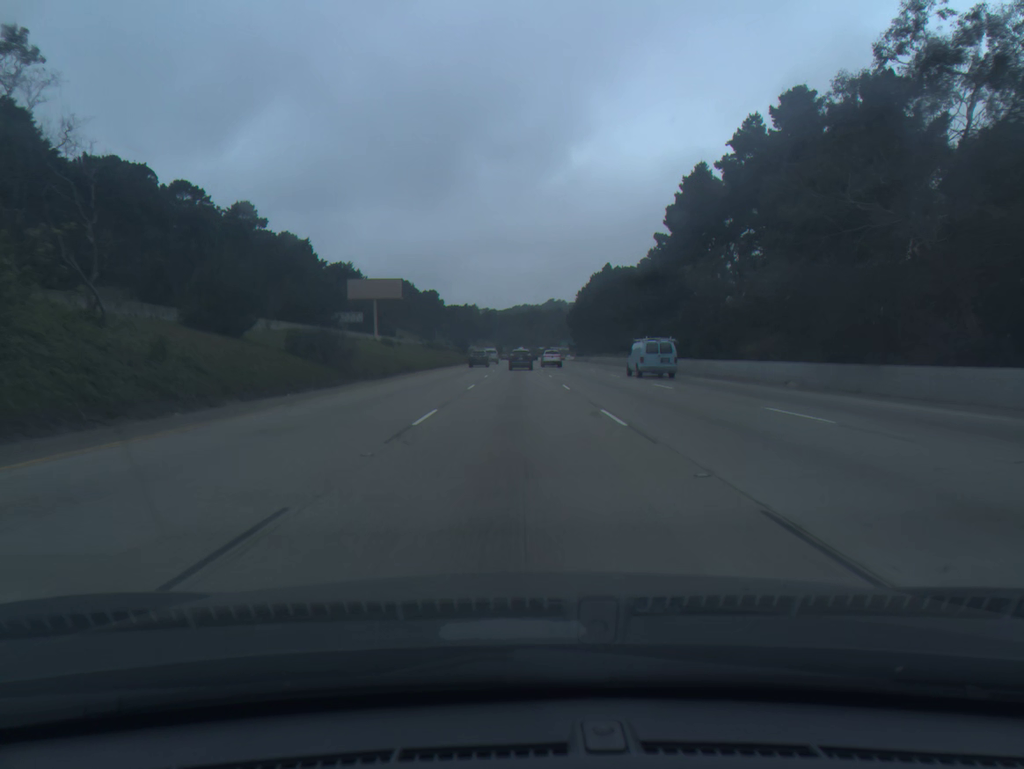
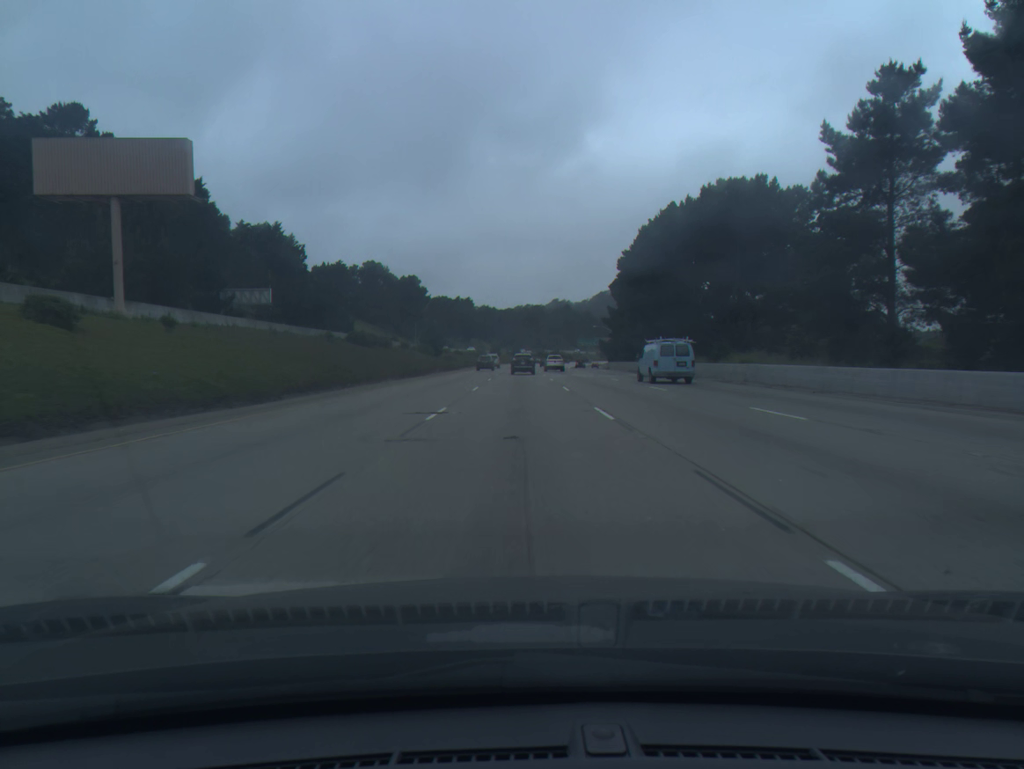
(-0.2, +71.1) m; 0°
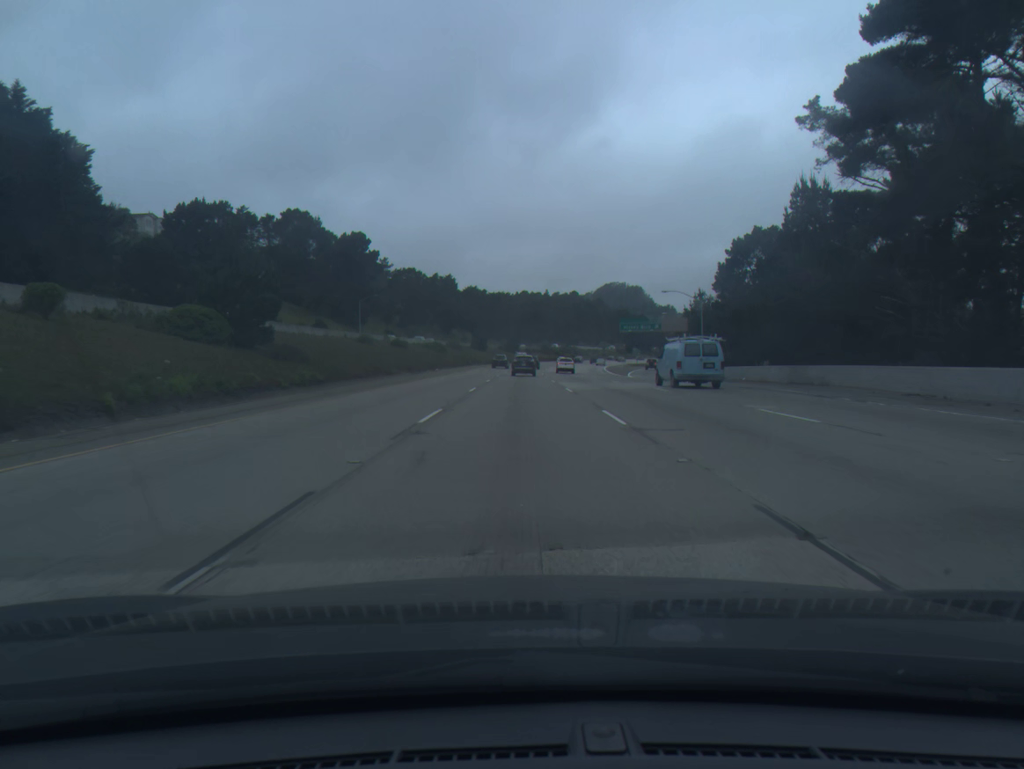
(-0.1, +88.6) m; 0°
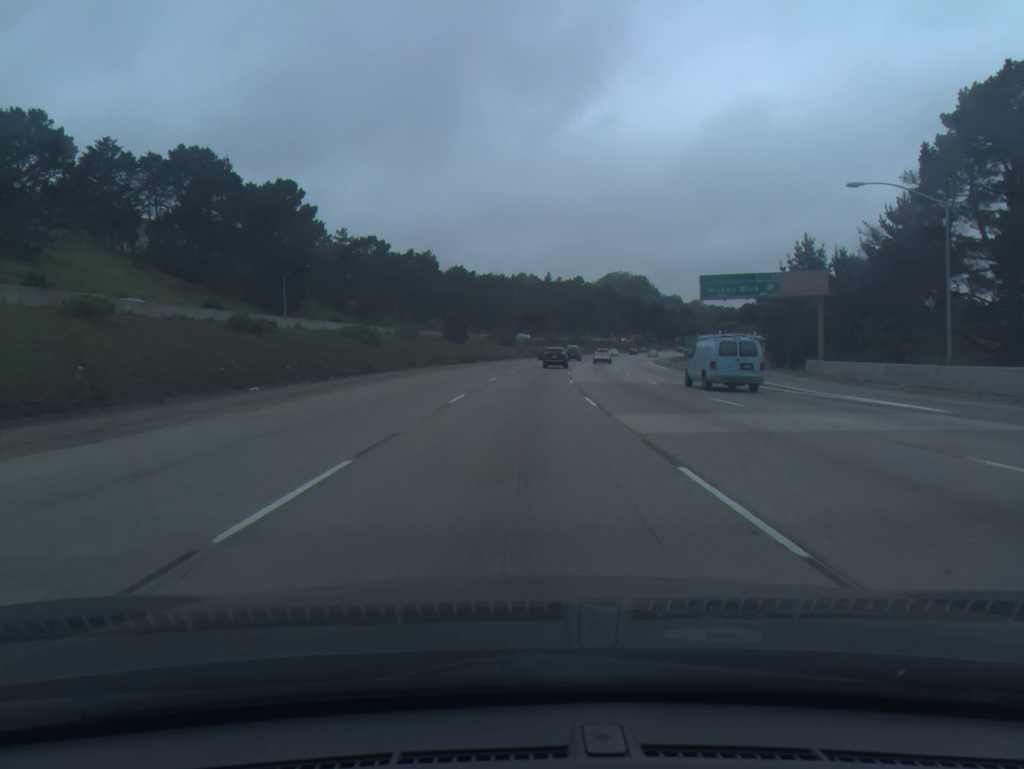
(+0.2, +53.2) m; 0°
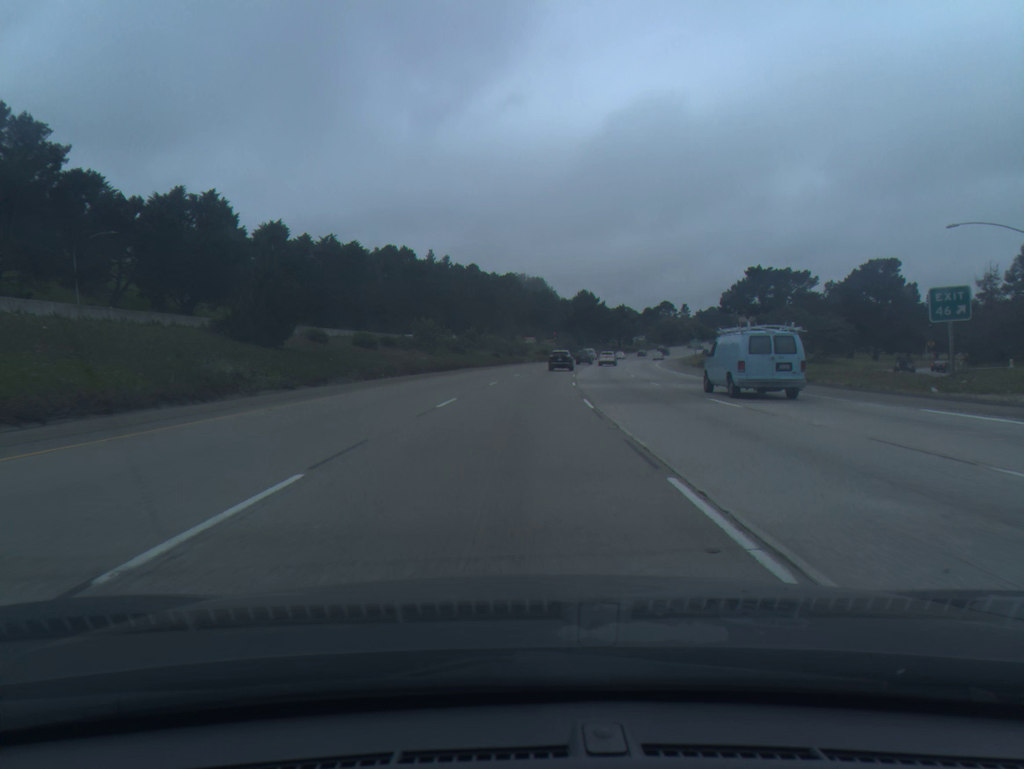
(+5.2, +88.1) m; +8°
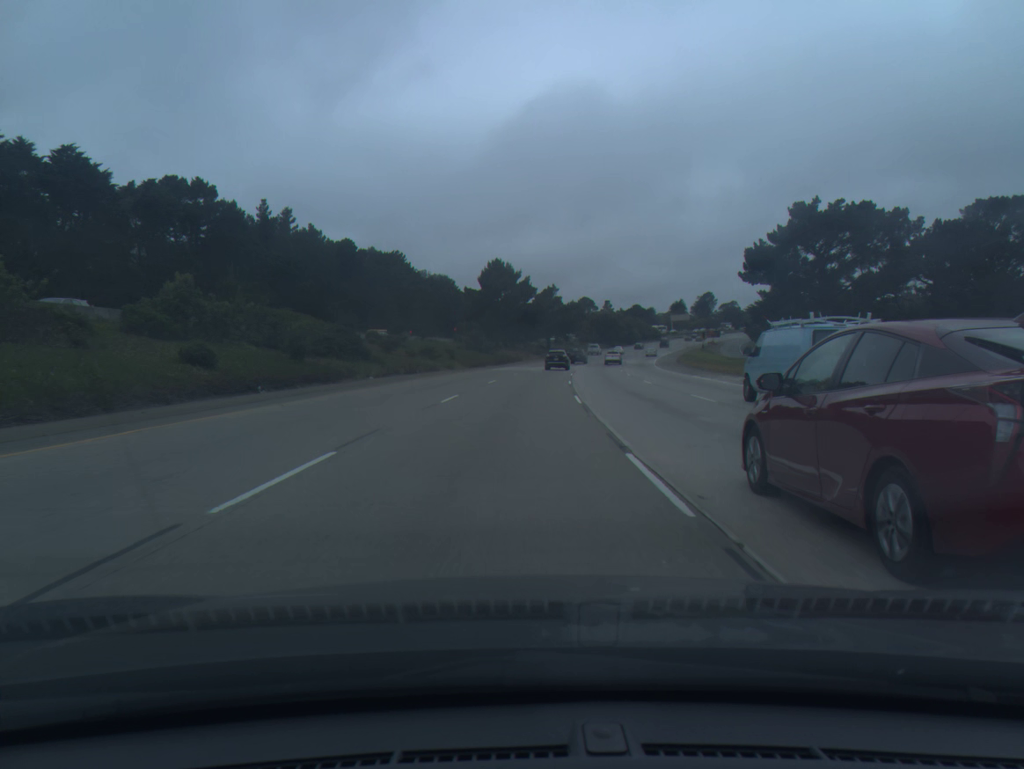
(+4.2, +70.9) m; +7°
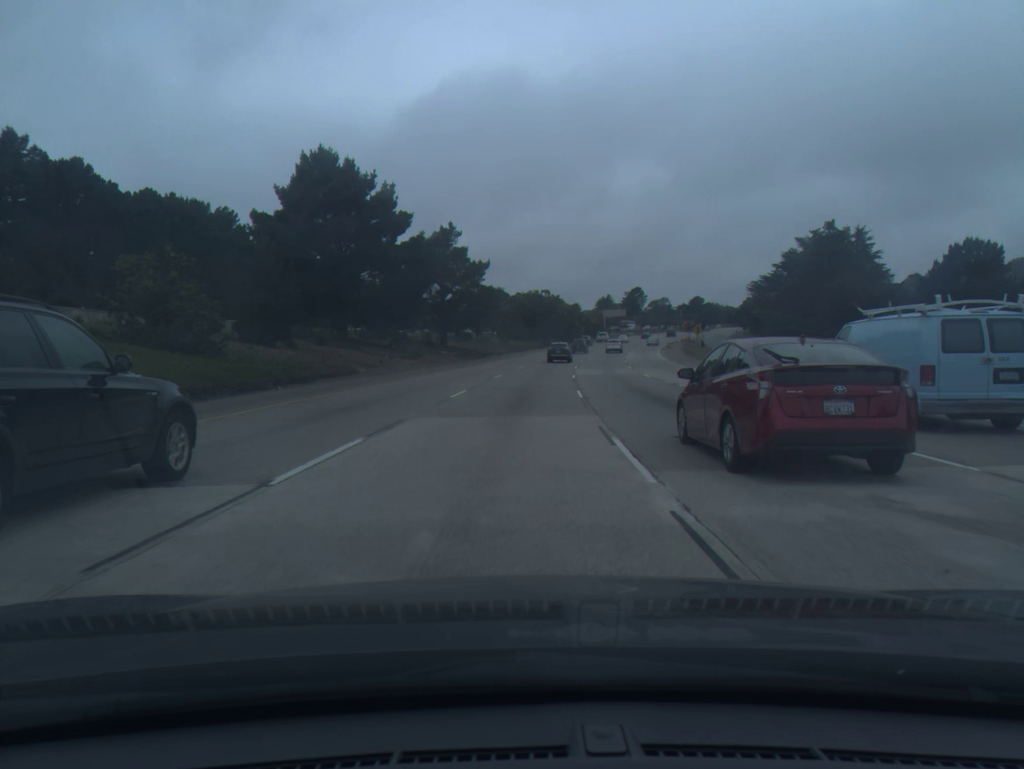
(+4.1, +71.2) m; +6°
